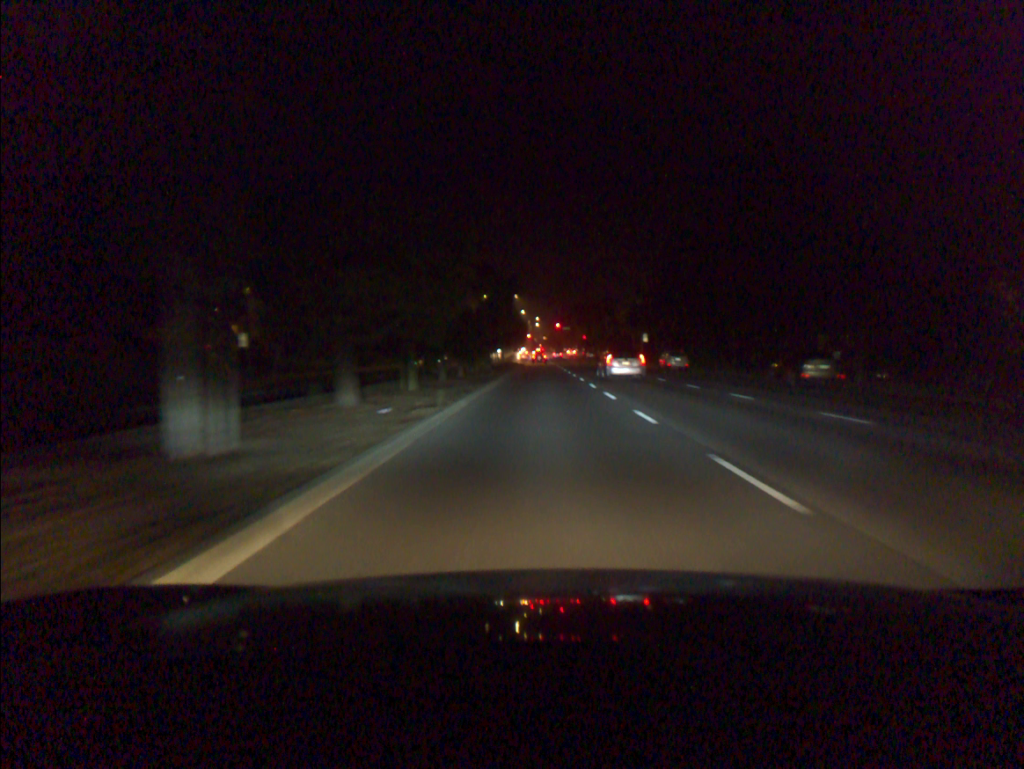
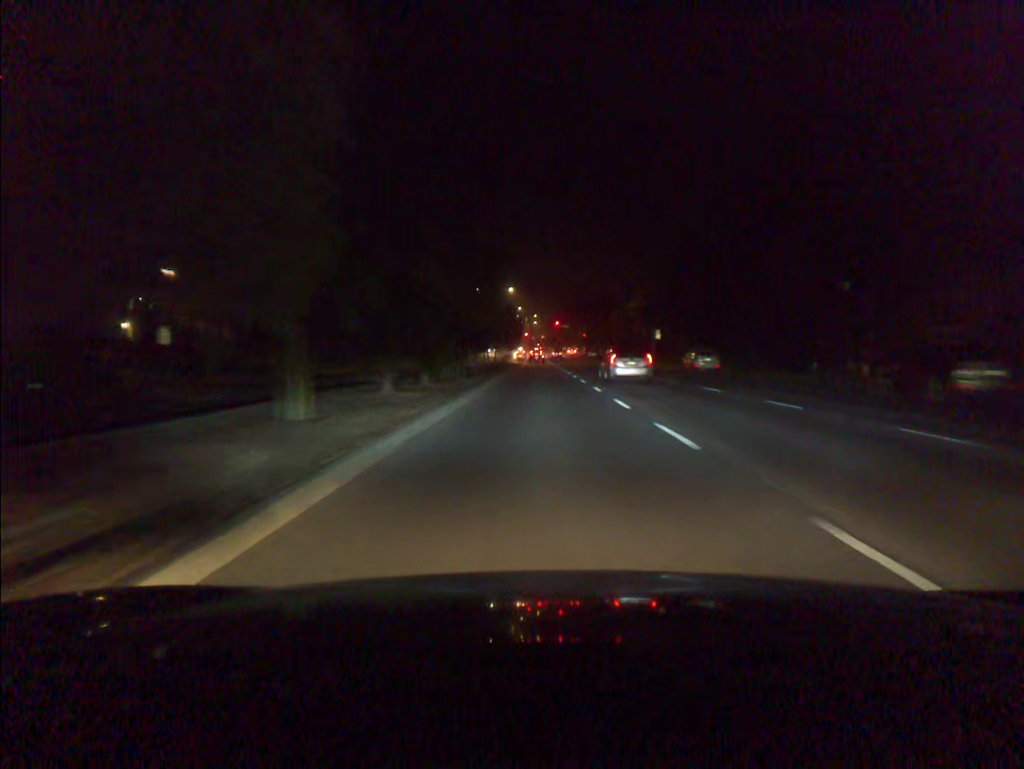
(0.0, +10.9) m; 0°
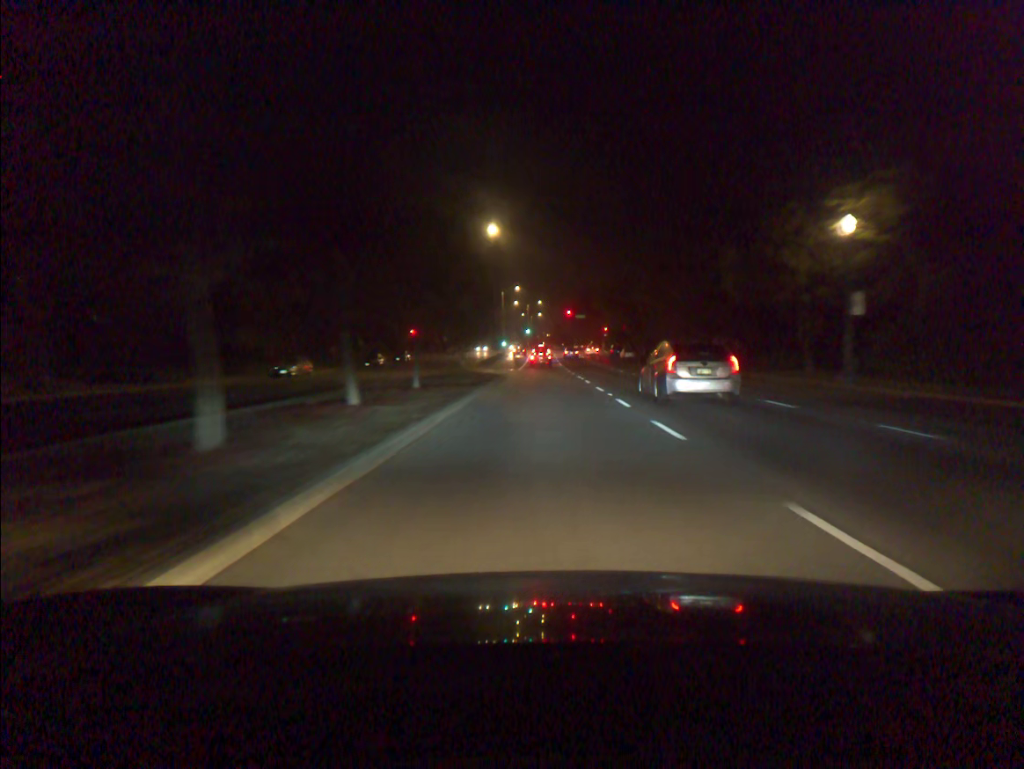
(-0.2, +49.8) m; 0°
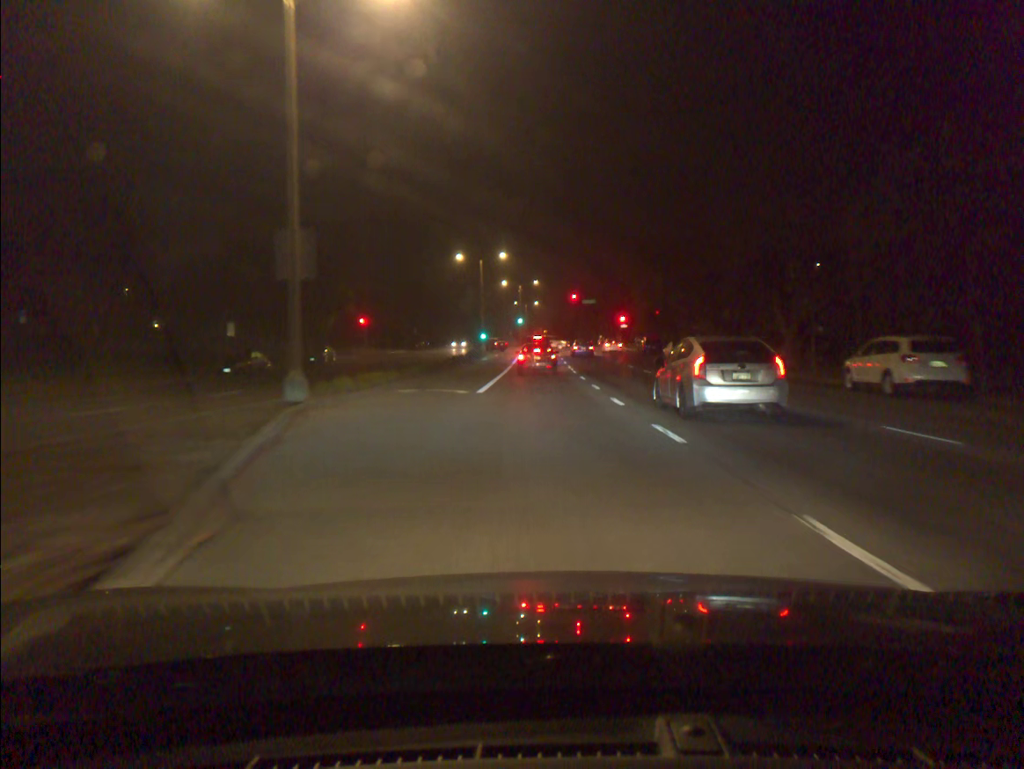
(0.0, +36.3) m; 0°
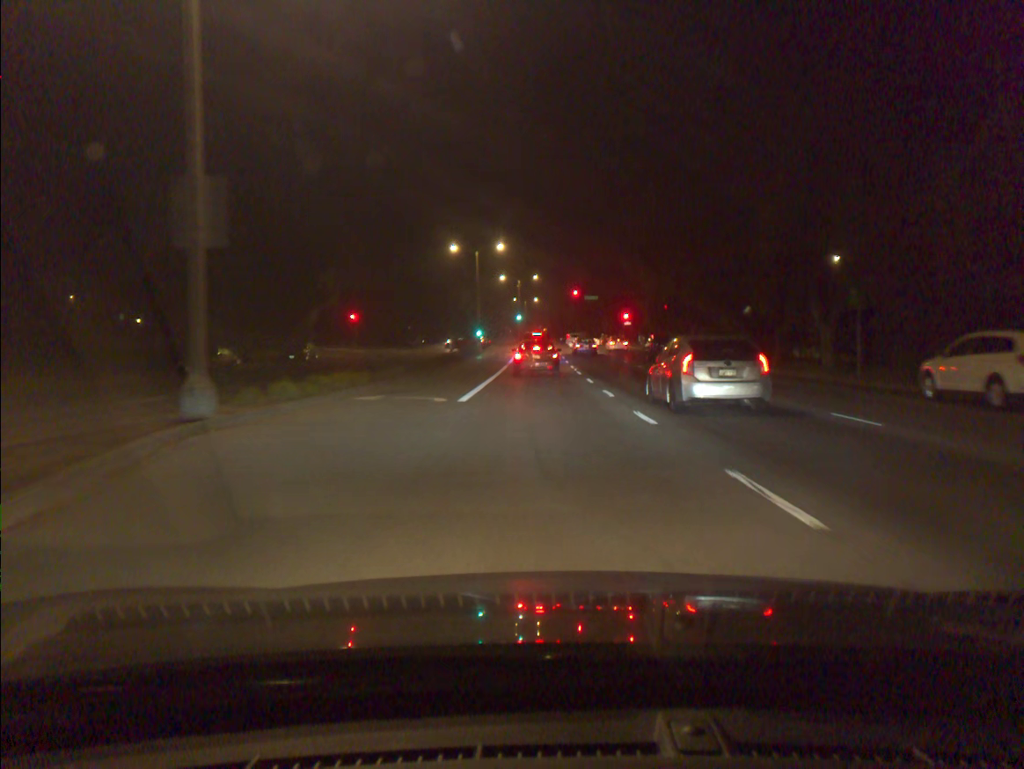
(0.0, +5.1) m; 0°
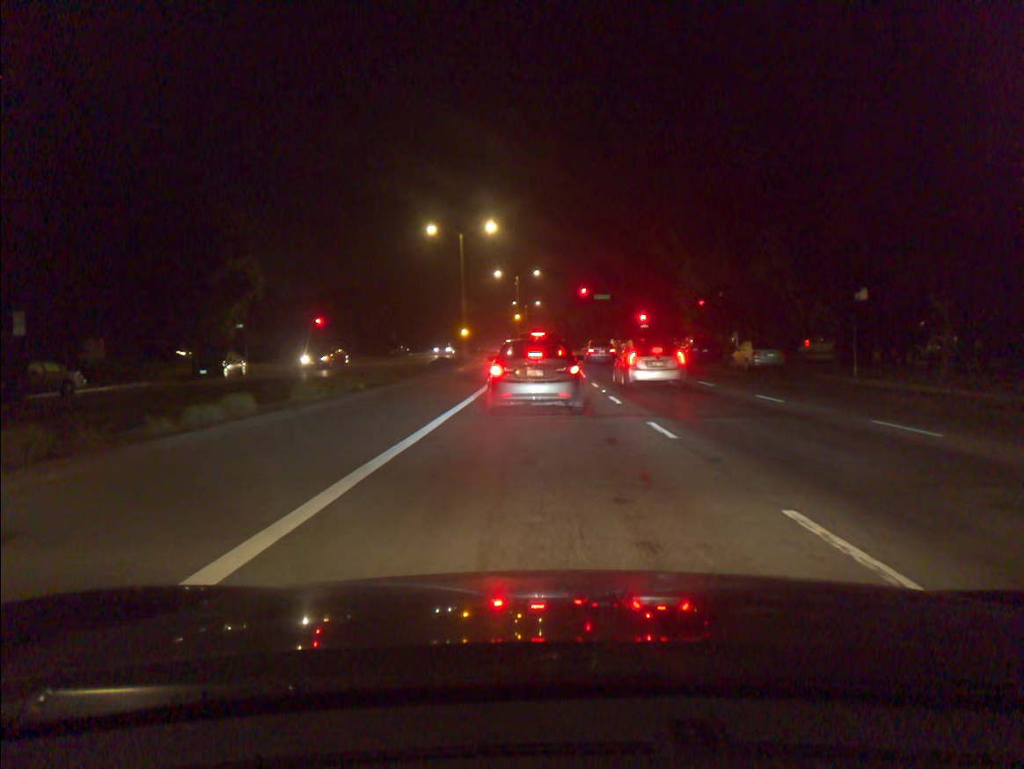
(0.0, +16.5) m; -1°
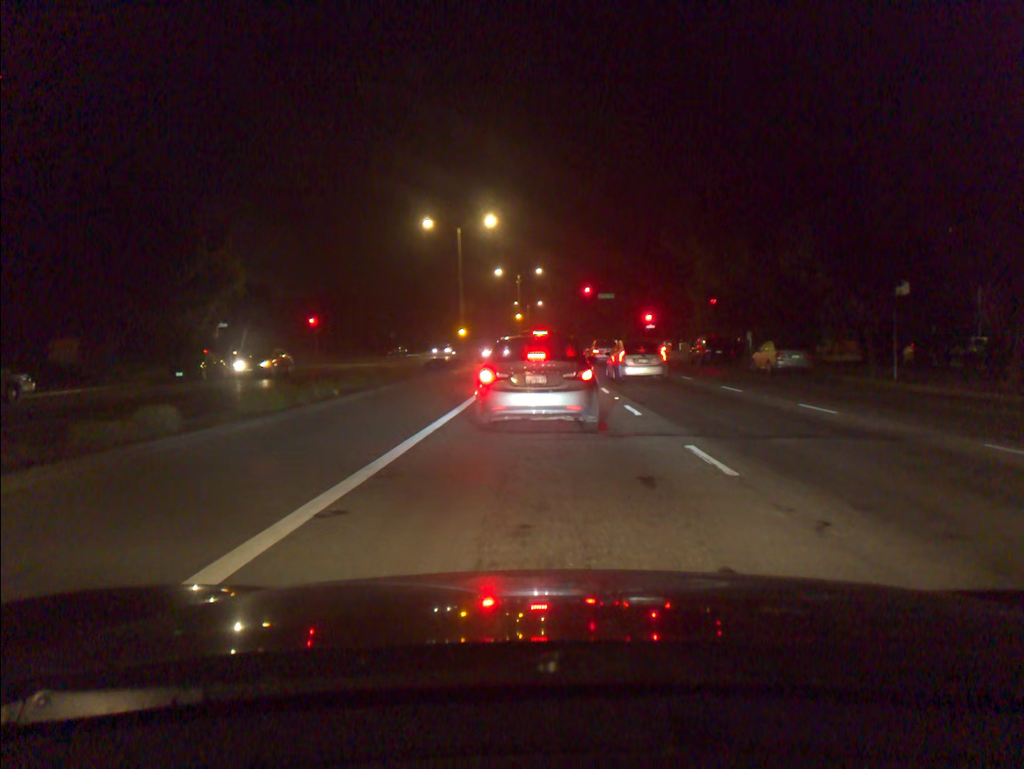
(0.0, +3.2) m; 0°
